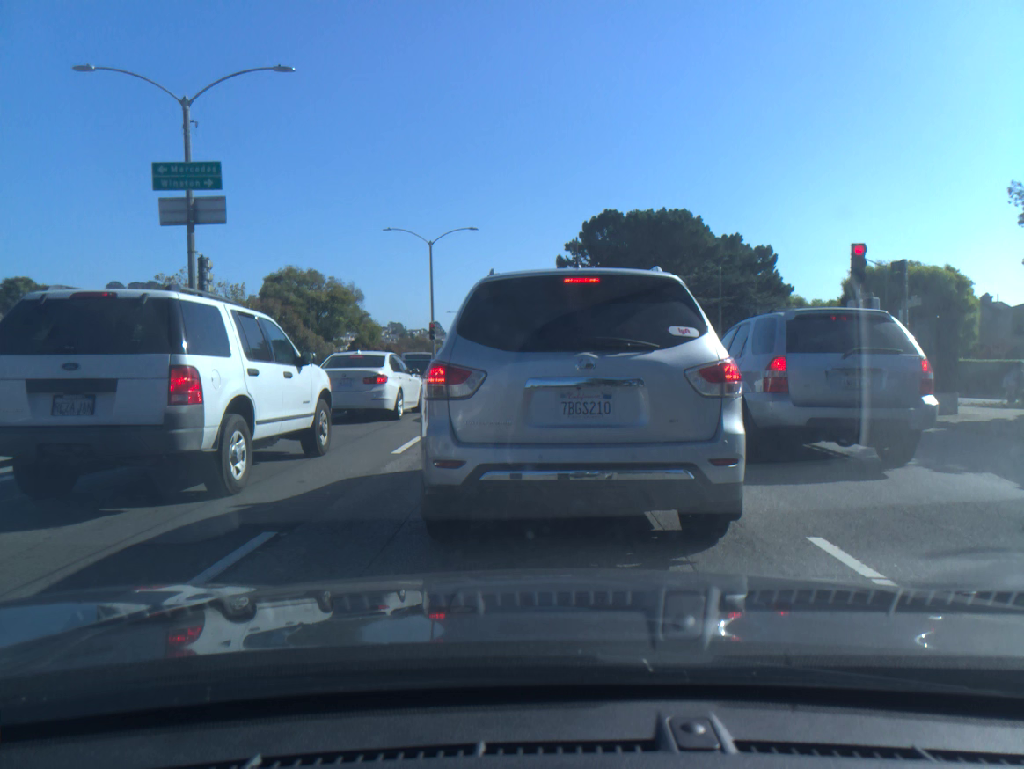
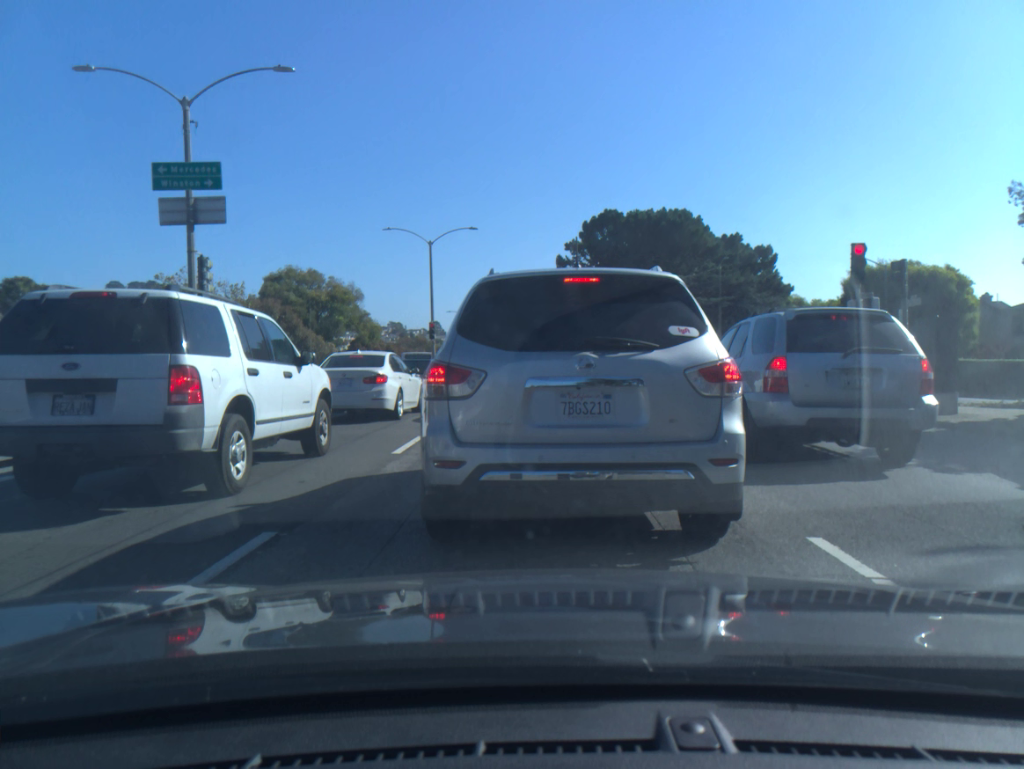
(0.0, 0.0) m; 0°
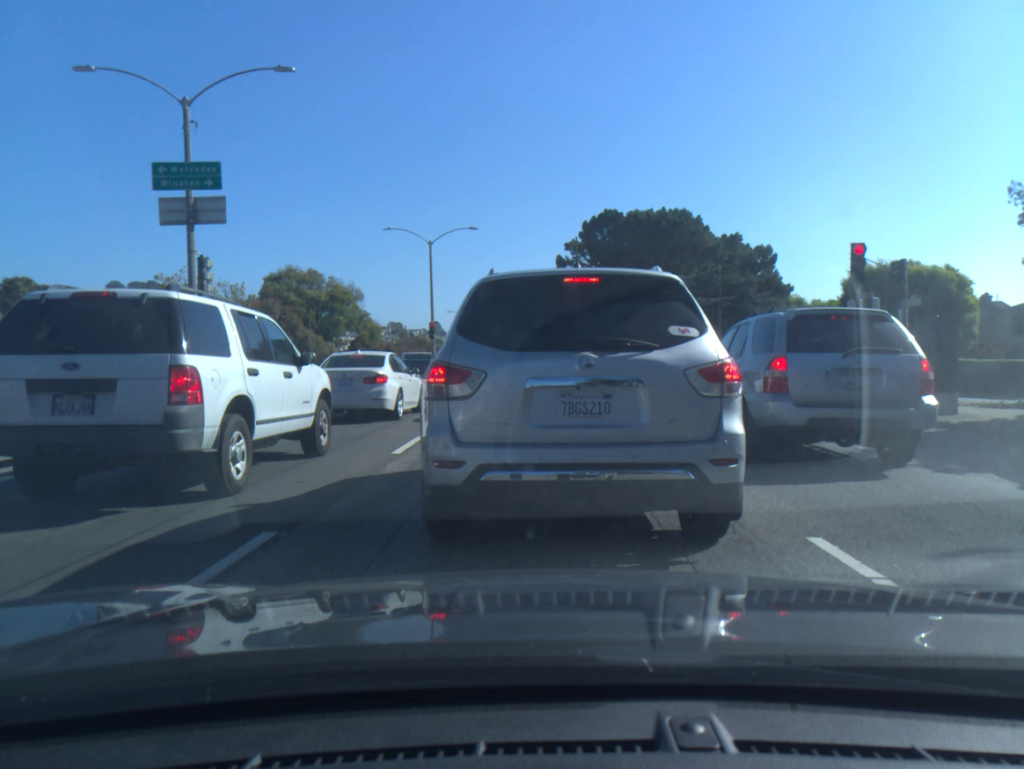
(0.0, 0.0) m; 0°
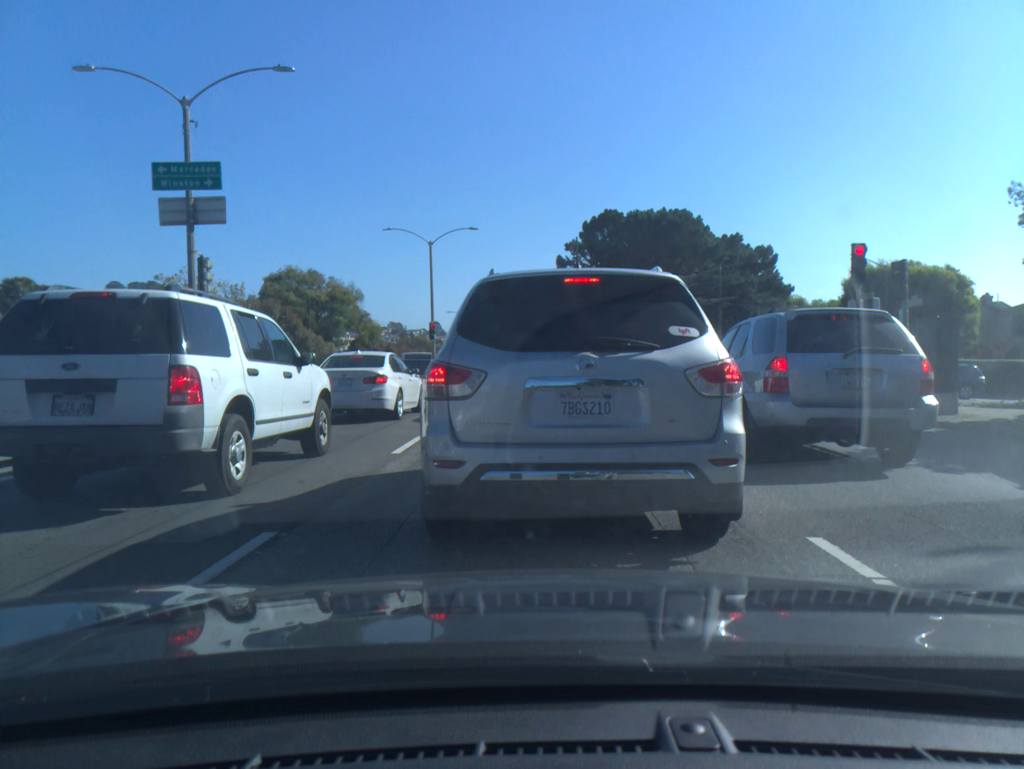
(0.0, 0.0) m; 0°
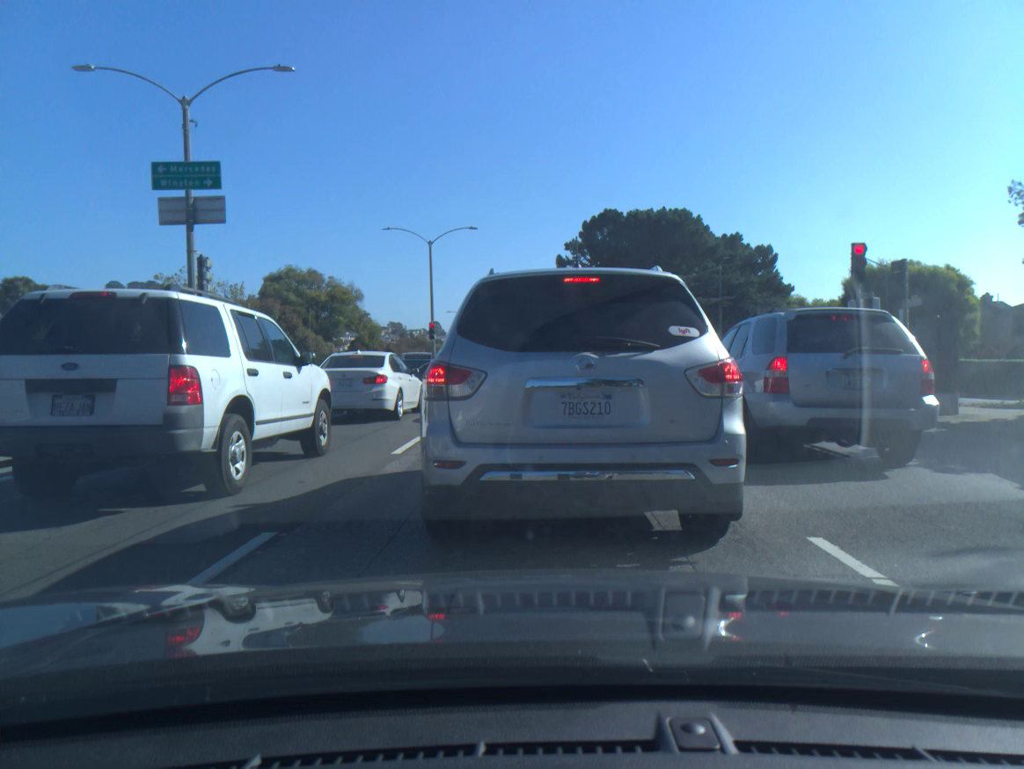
(0.0, 0.0) m; 0°
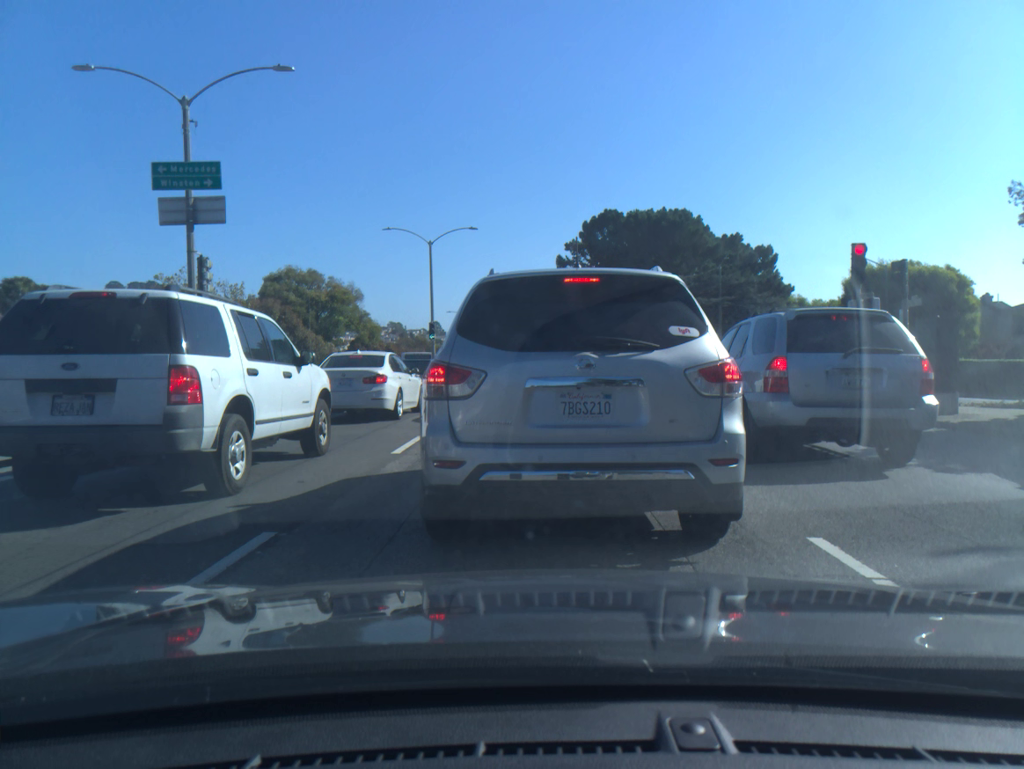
(0.0, 0.0) m; 0°
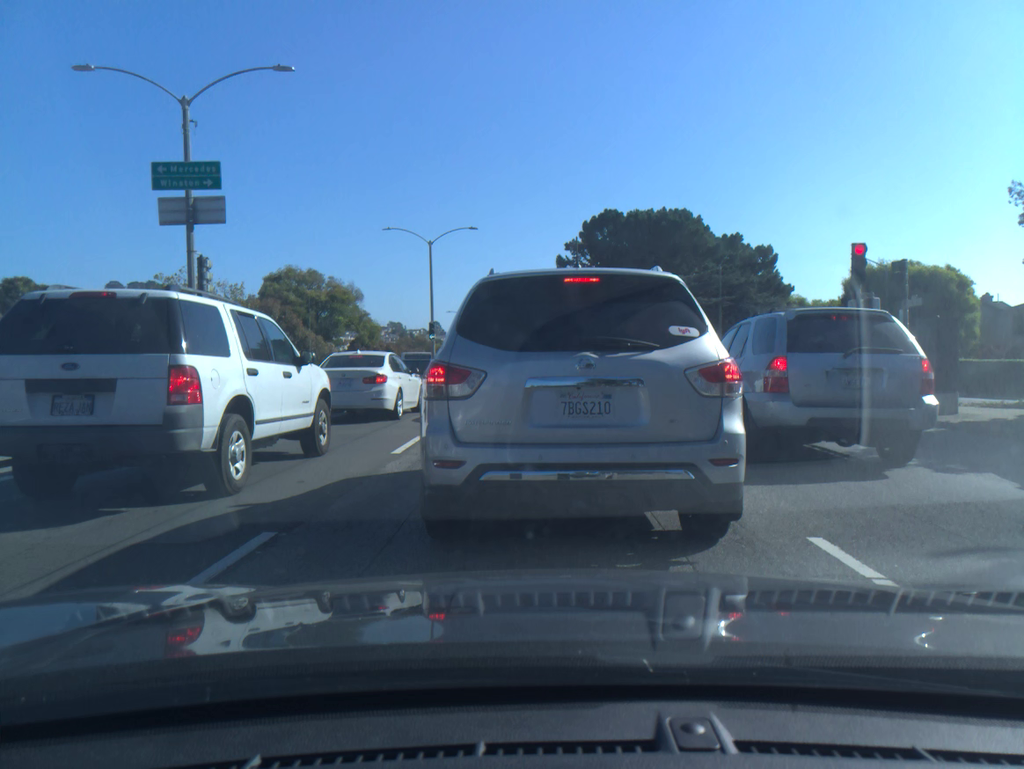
(0.0, 0.0) m; 0°
